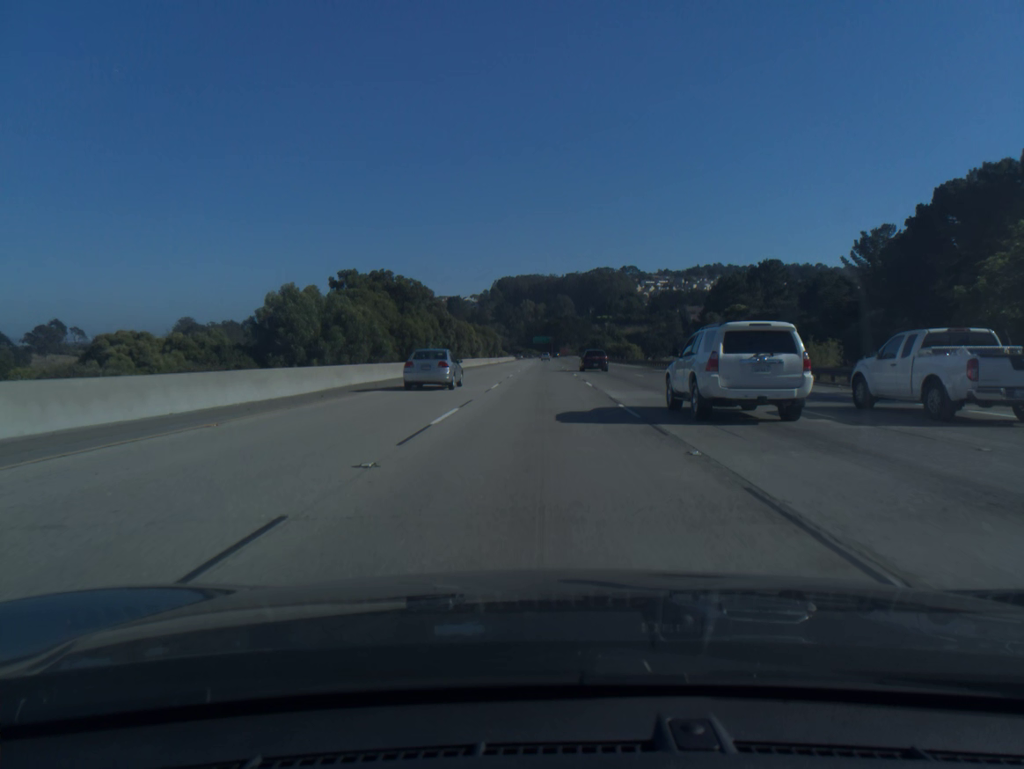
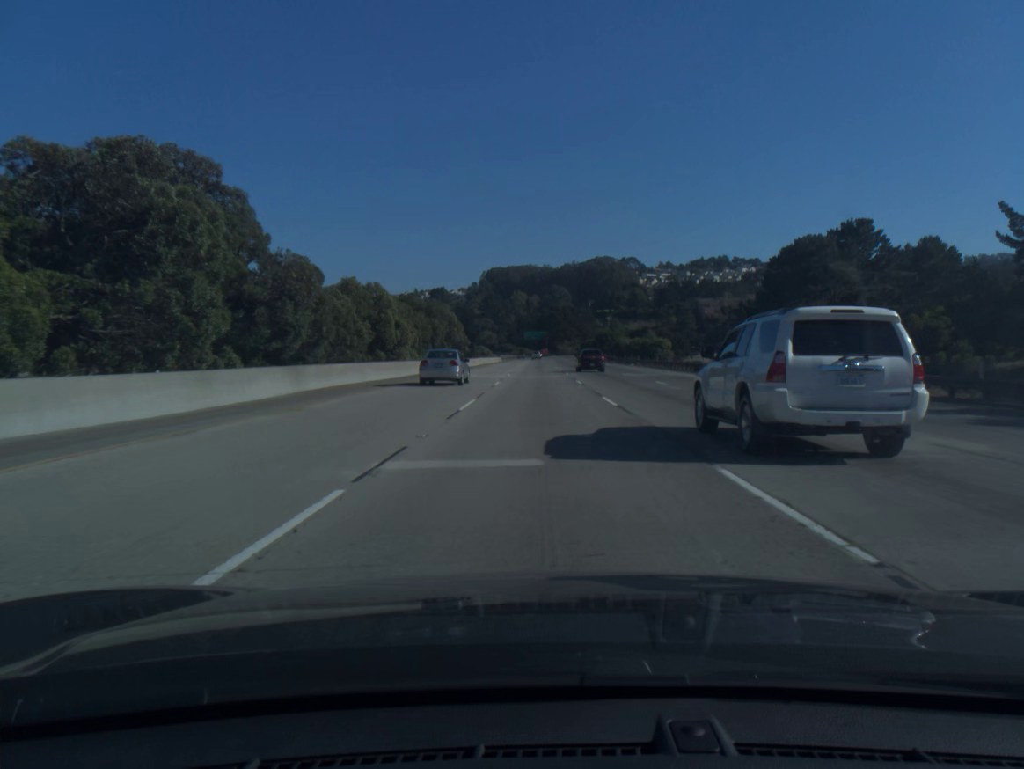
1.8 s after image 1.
(+0.1, +54.0) m; 0°
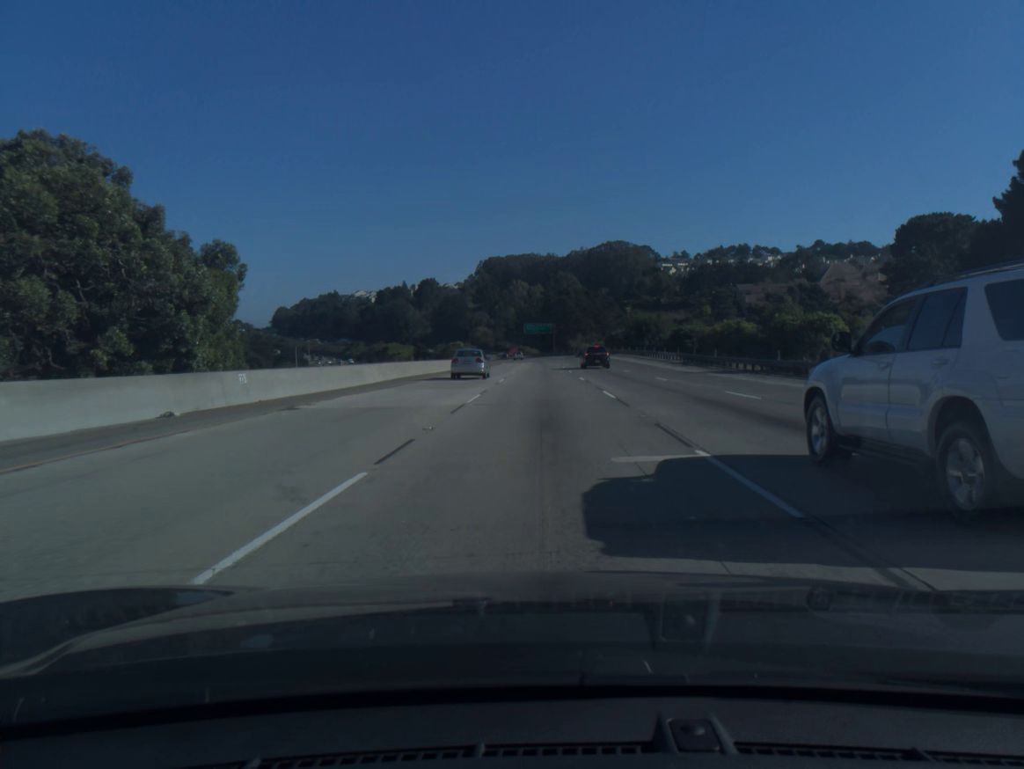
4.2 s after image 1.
(-0.1, +72.0) m; 0°
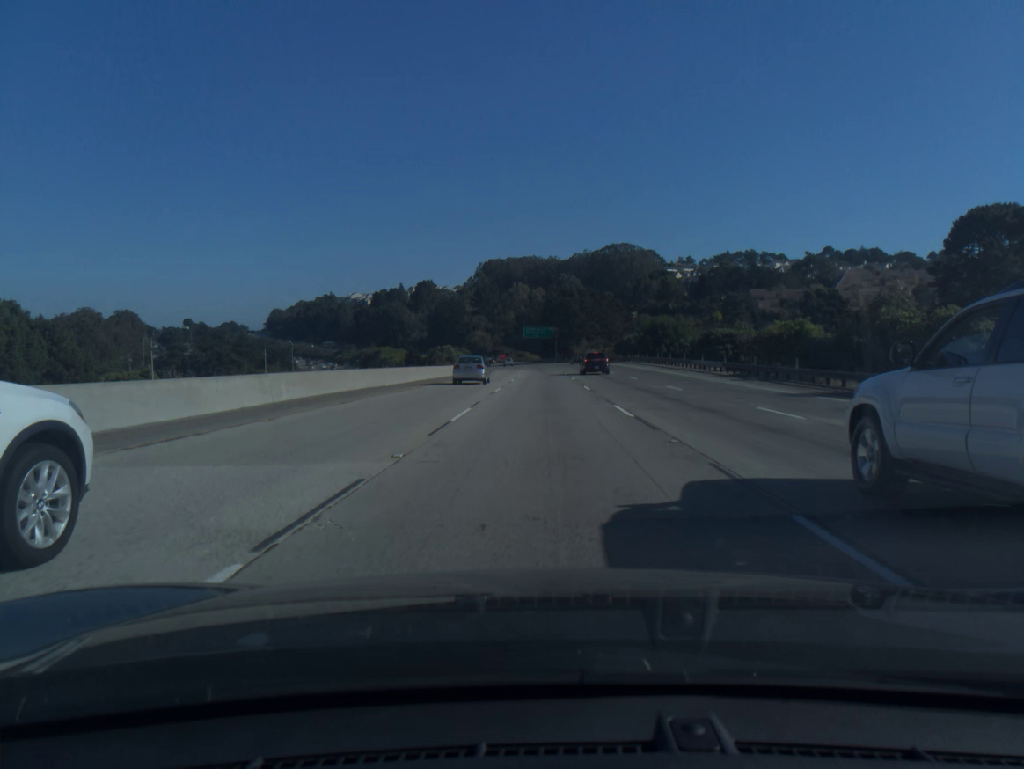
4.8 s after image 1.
(0.0, +18.0) m; 0°
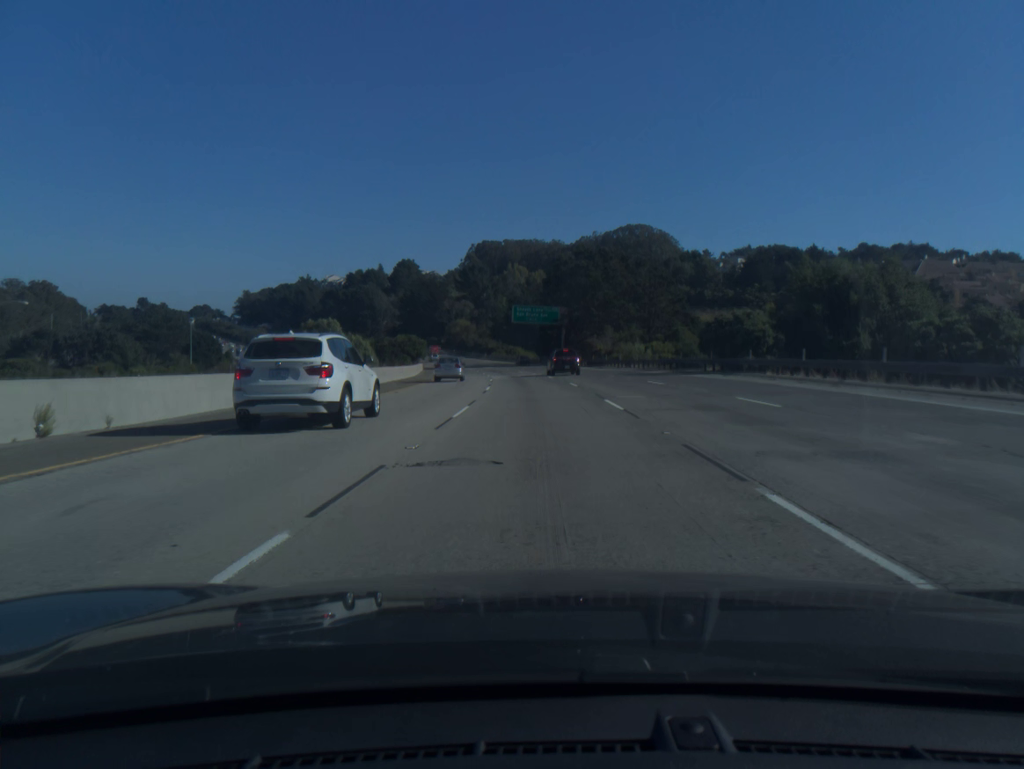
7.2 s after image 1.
(+0.2, +72.0) m; 0°
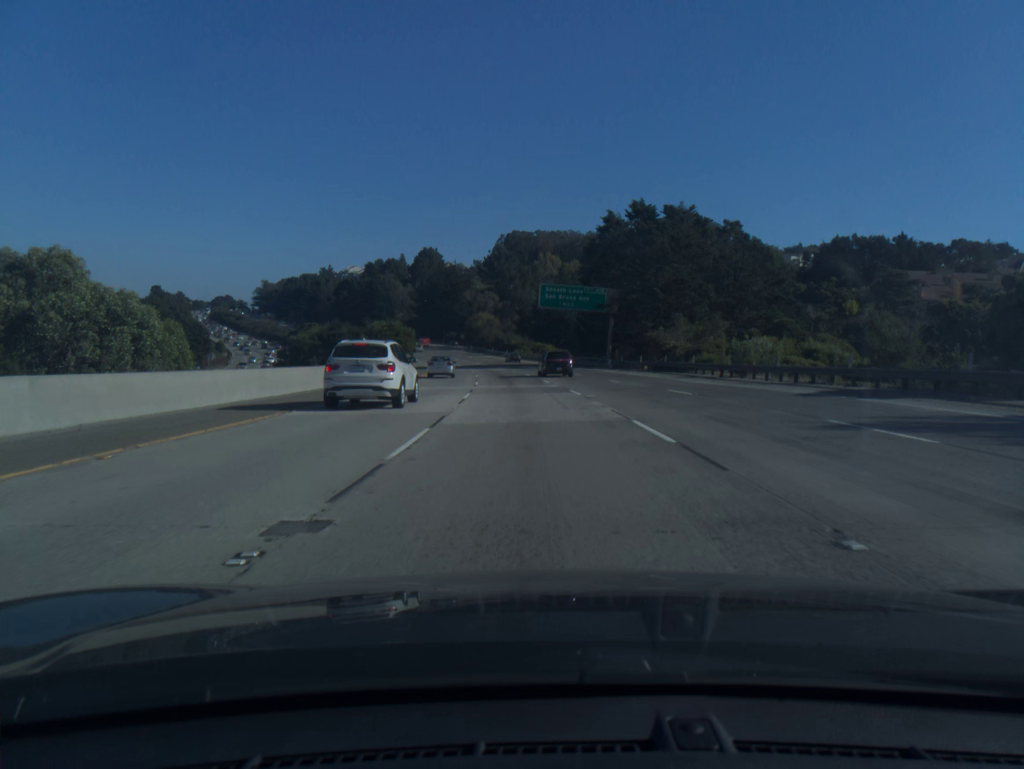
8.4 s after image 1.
(-0.5, +36.0) m; -2°
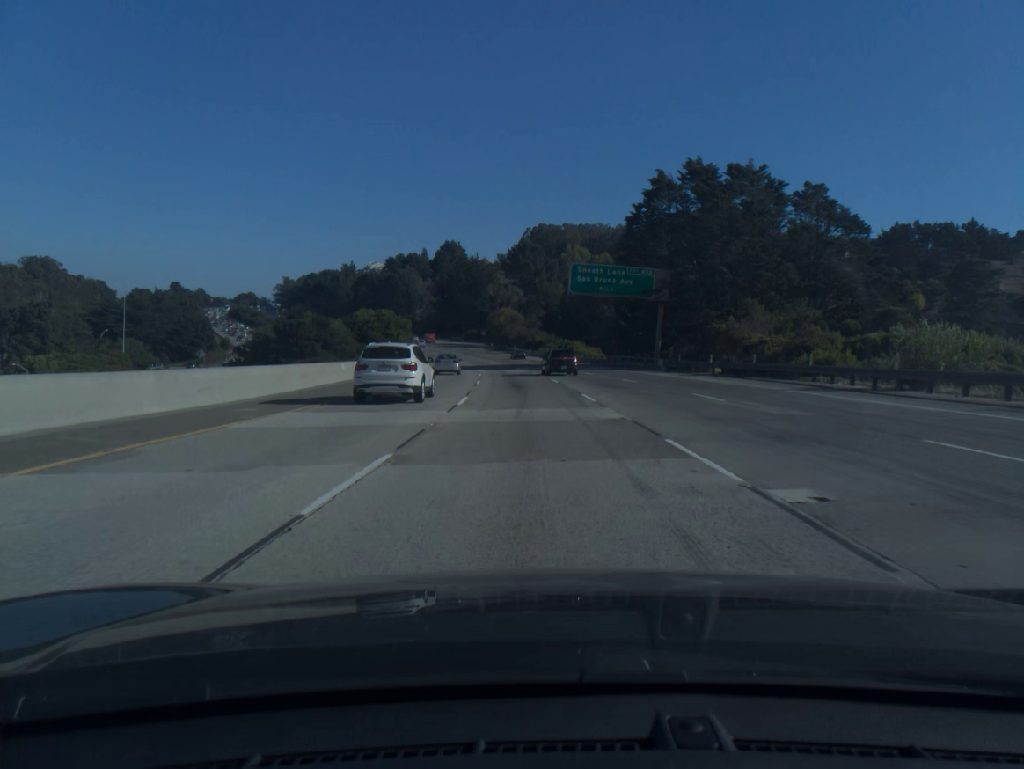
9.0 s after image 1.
(-0.3, +18.0) m; -2°
